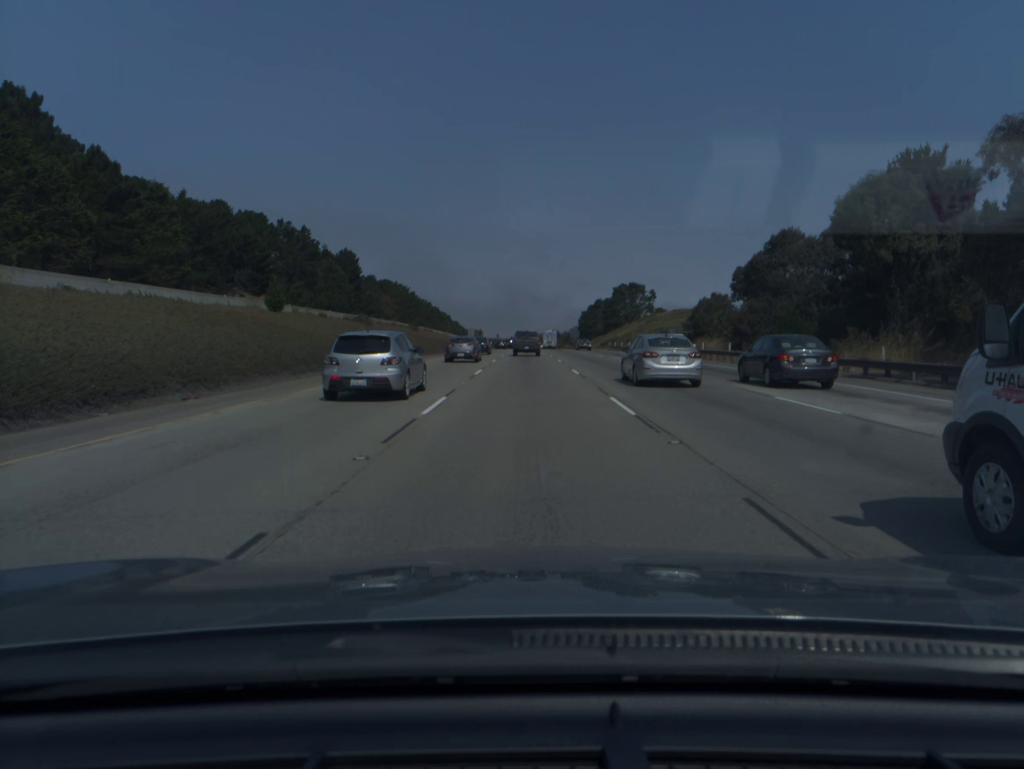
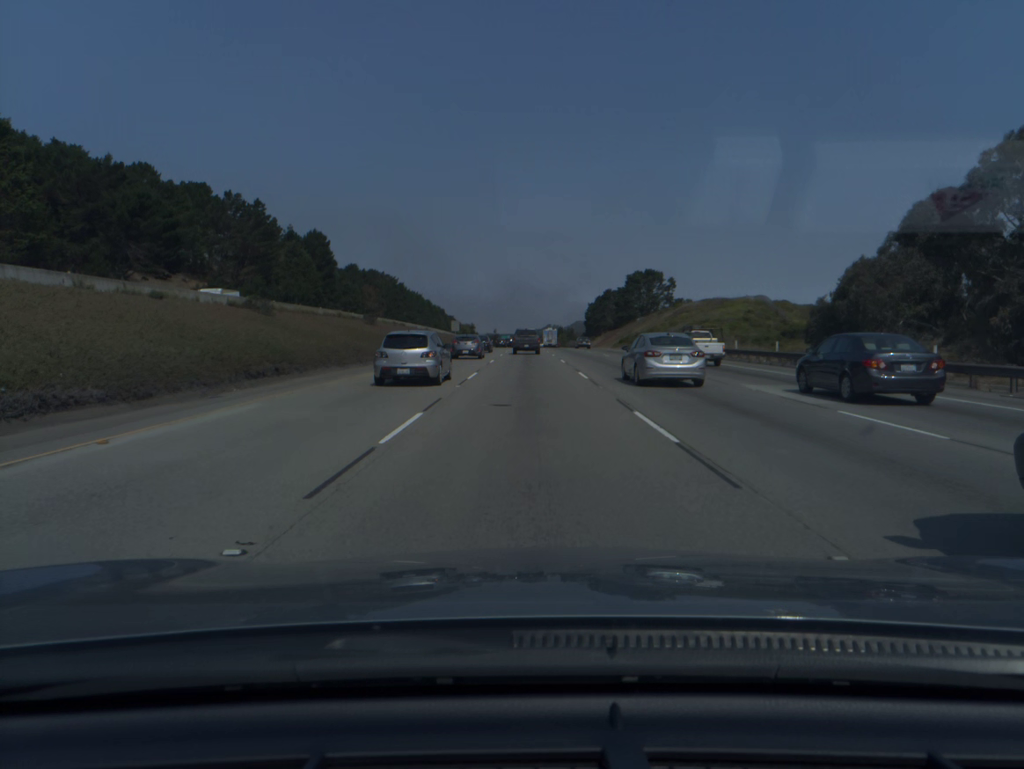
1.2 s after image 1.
(0.0, +32.8) m; 0°
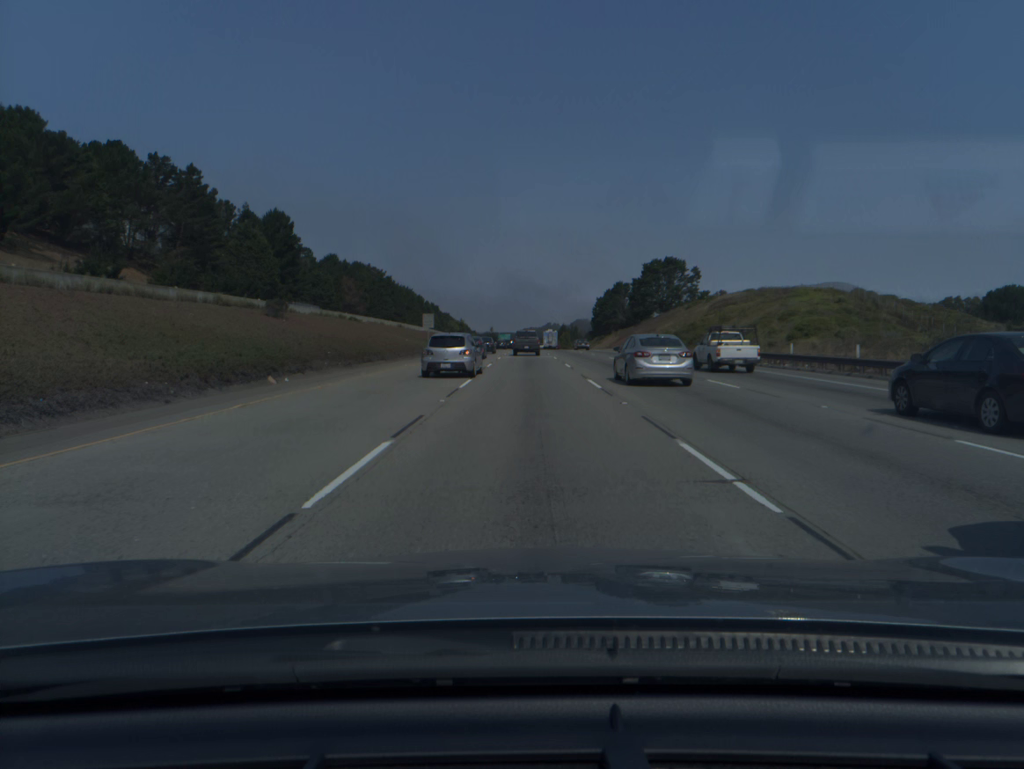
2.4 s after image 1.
(0.0, +33.0) m; 0°
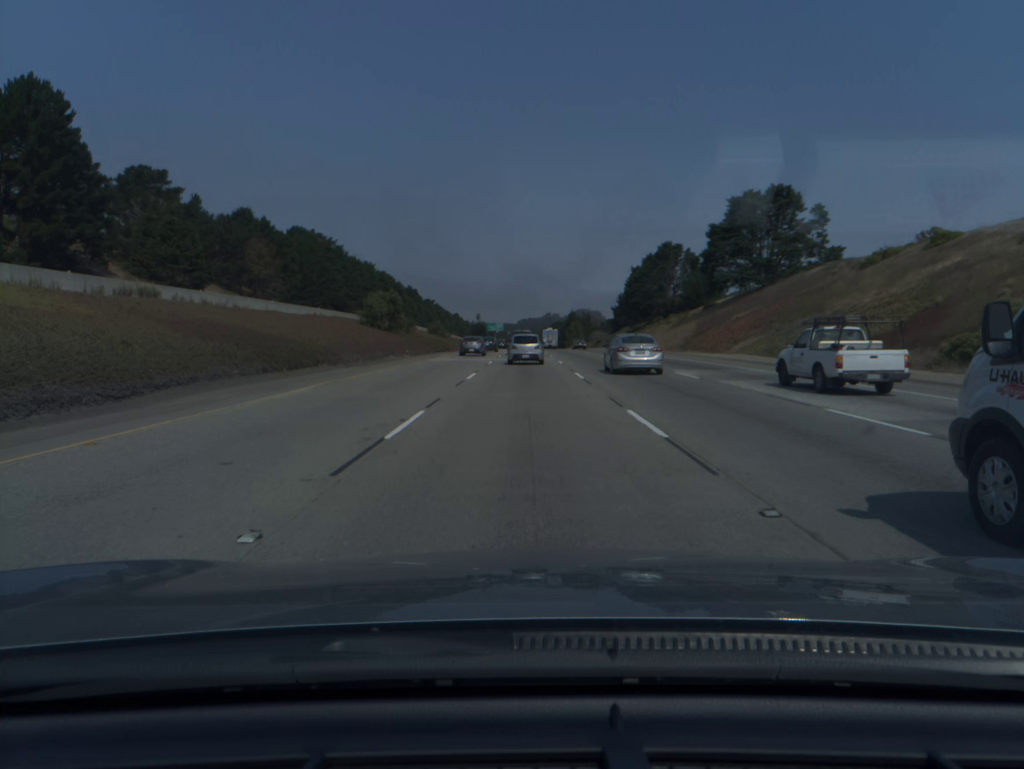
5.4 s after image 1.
(+0.2, +83.4) m; 0°
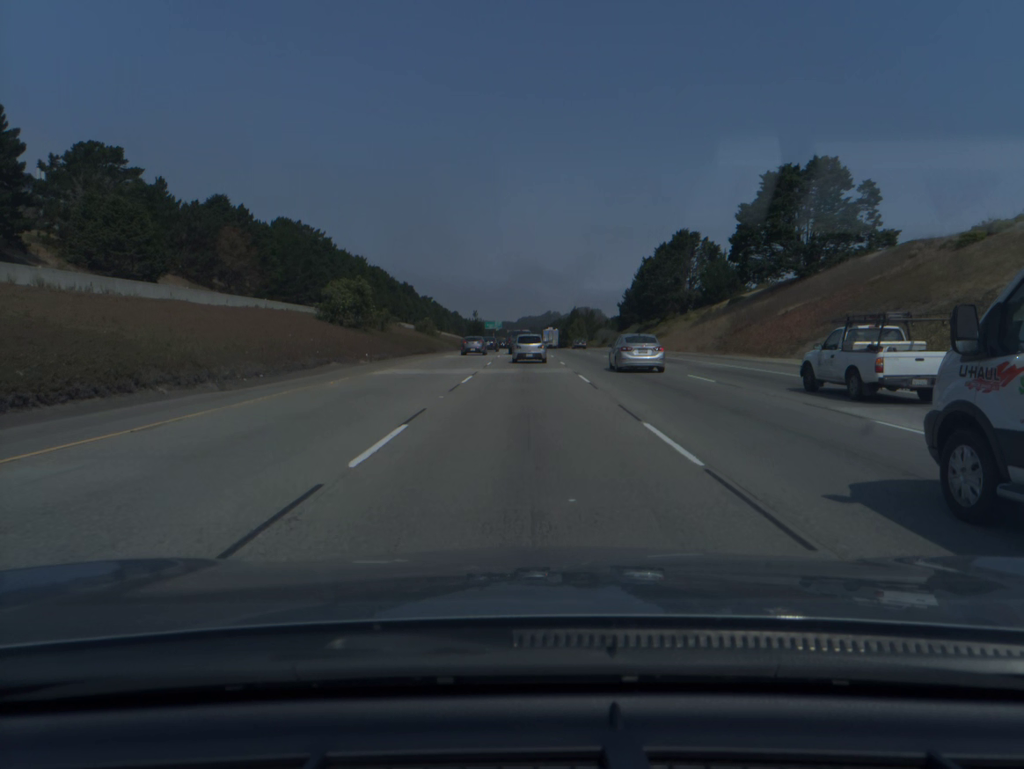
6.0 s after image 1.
(0.0, +16.8) m; 0°
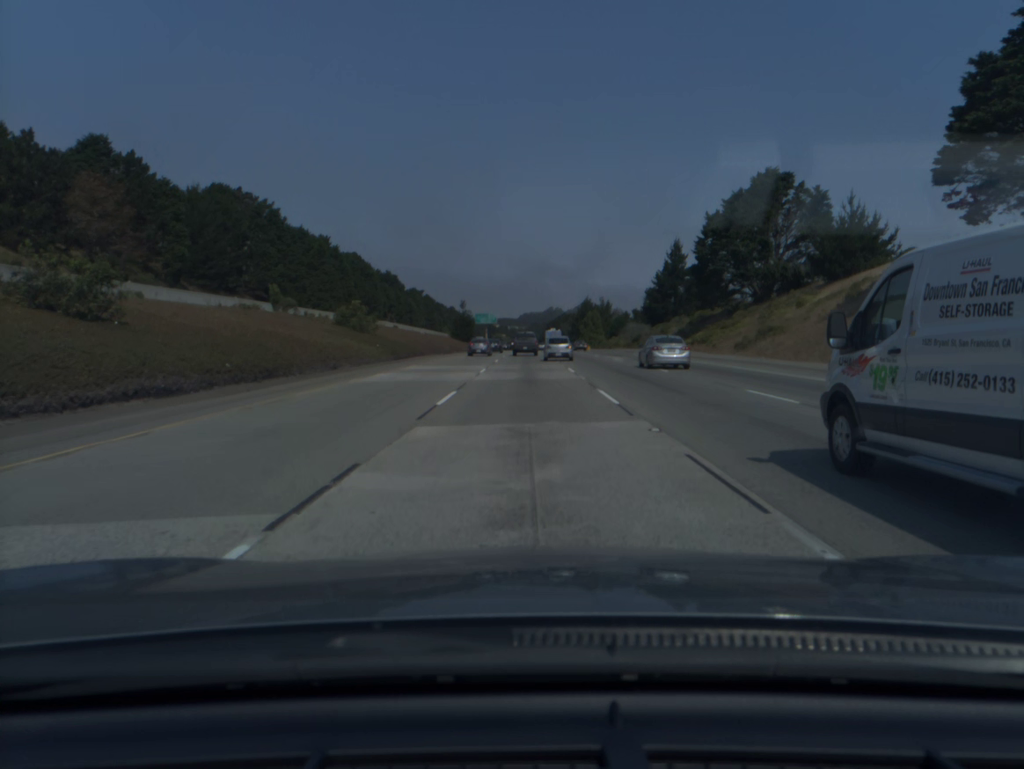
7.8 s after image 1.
(0.0, +50.9) m; 0°
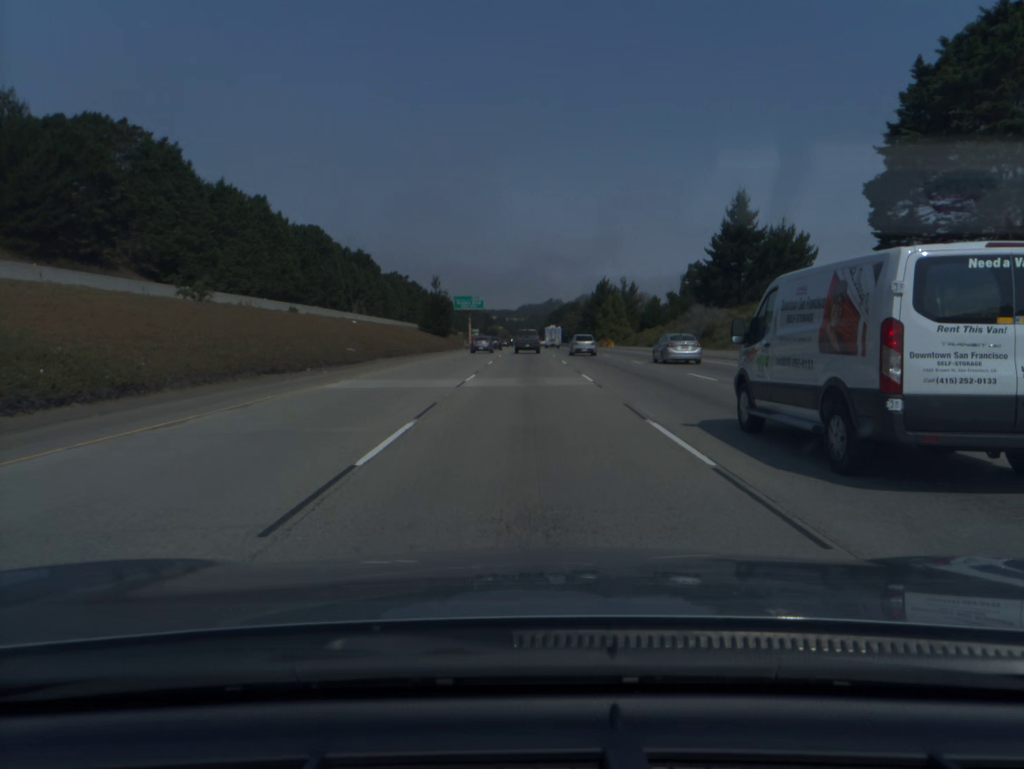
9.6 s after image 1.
(0.0, +51.5) m; 0°
